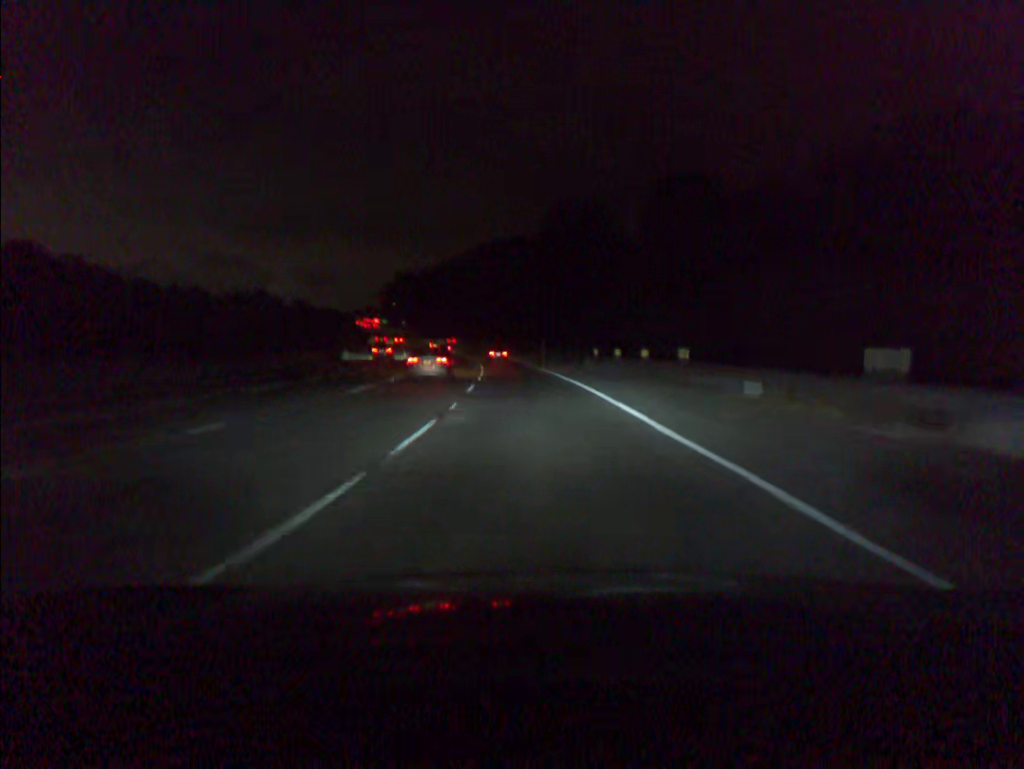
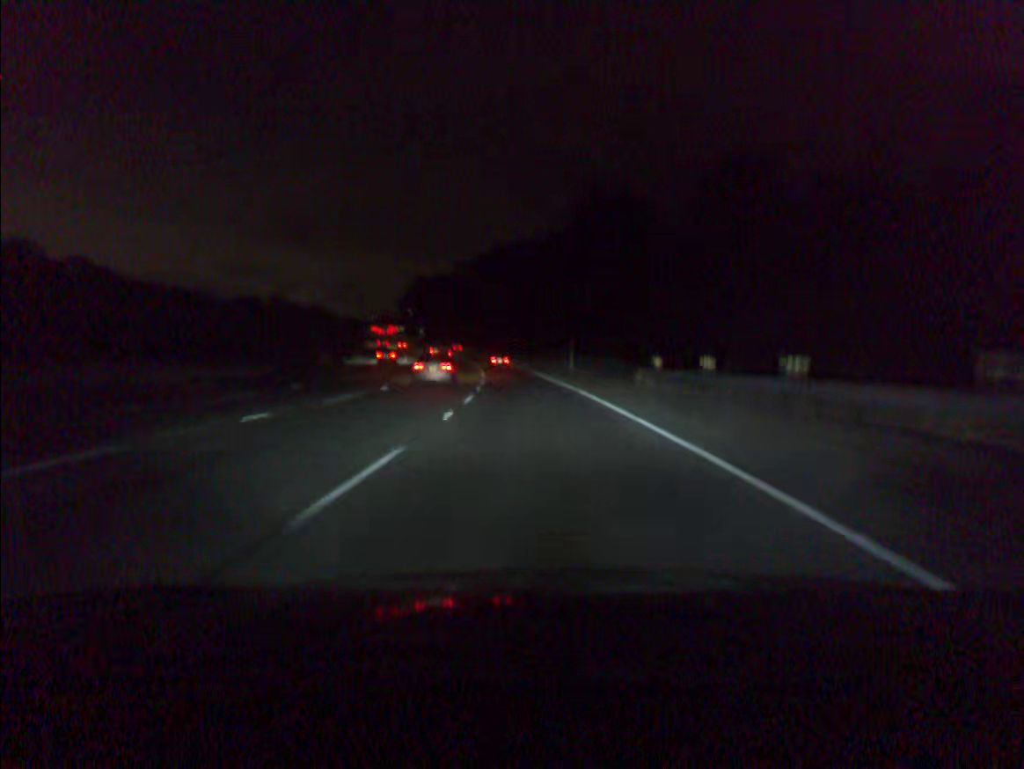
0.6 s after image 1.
(-0.3, +17.8) m; -2°
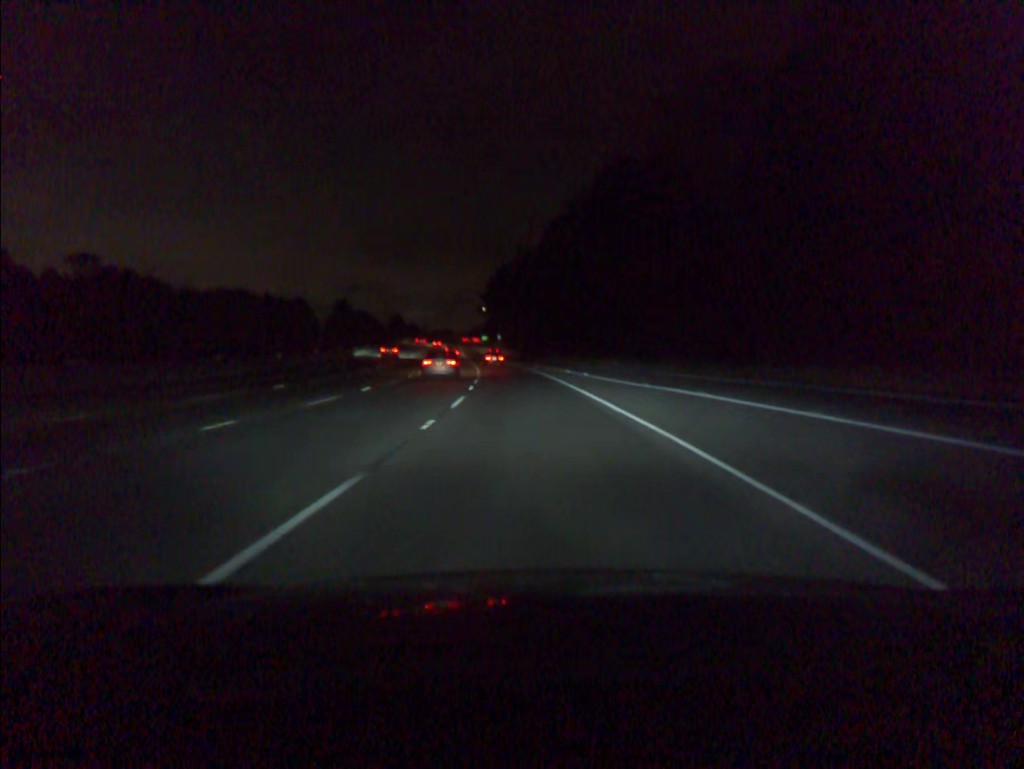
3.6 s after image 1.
(-5.9, +89.6) m; -8°
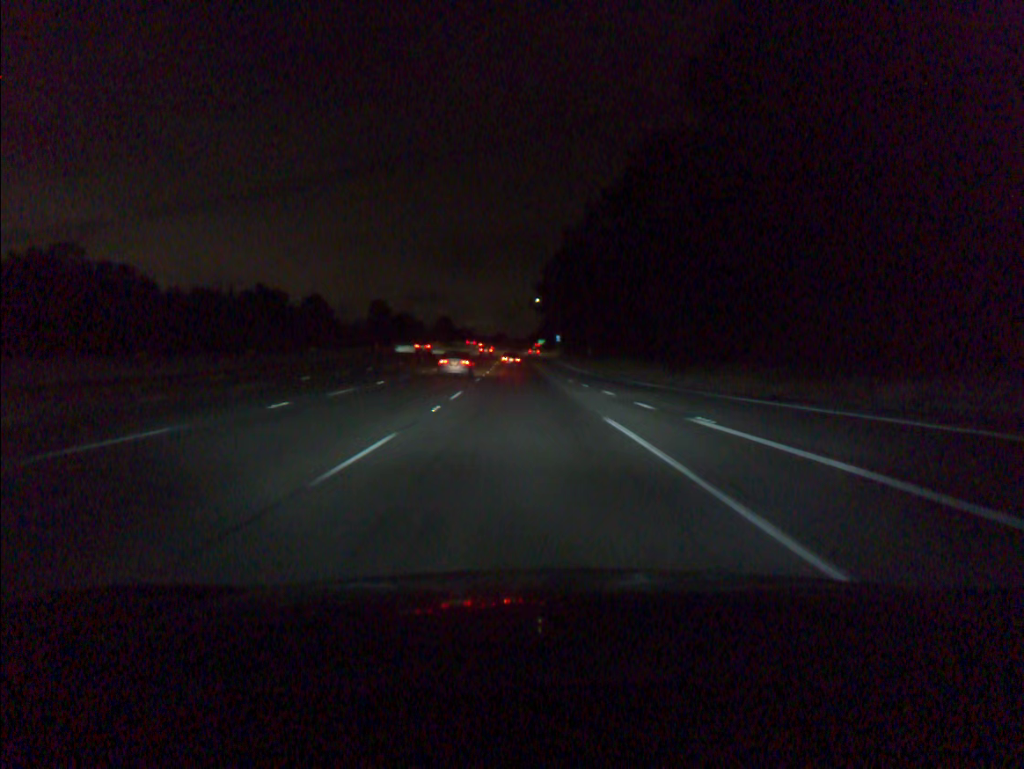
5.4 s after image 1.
(-2.2, +54.2) m; -5°
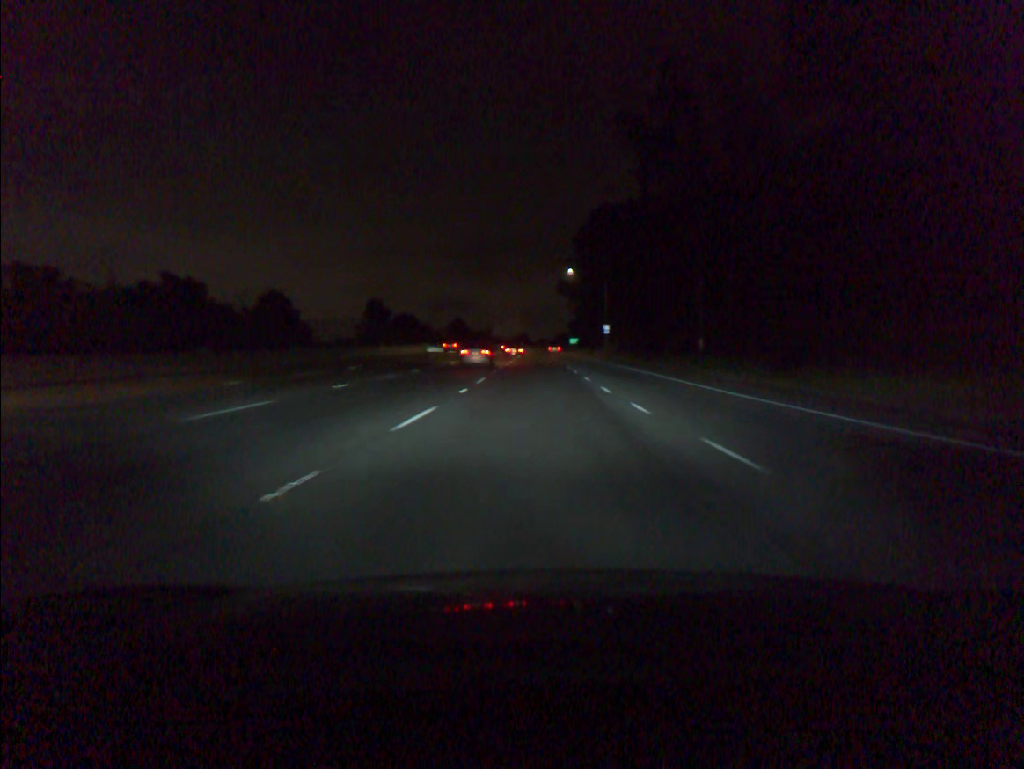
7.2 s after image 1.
(-1.3, +54.3) m; -2°
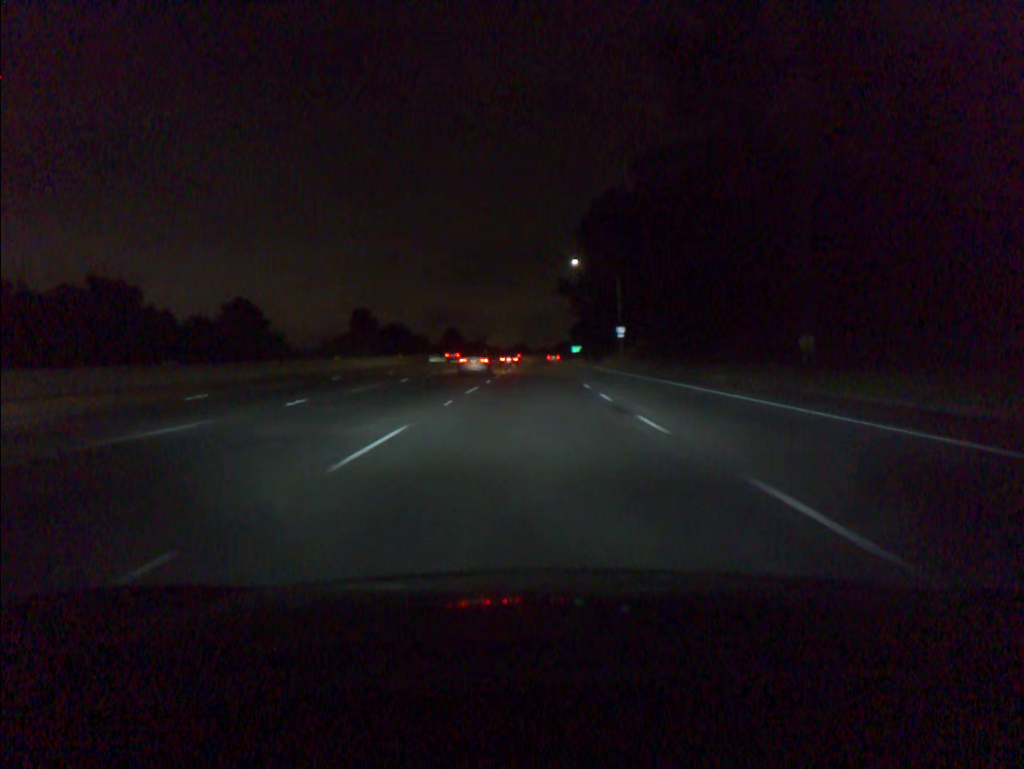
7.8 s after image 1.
(0.0, +18.1) m; 0°
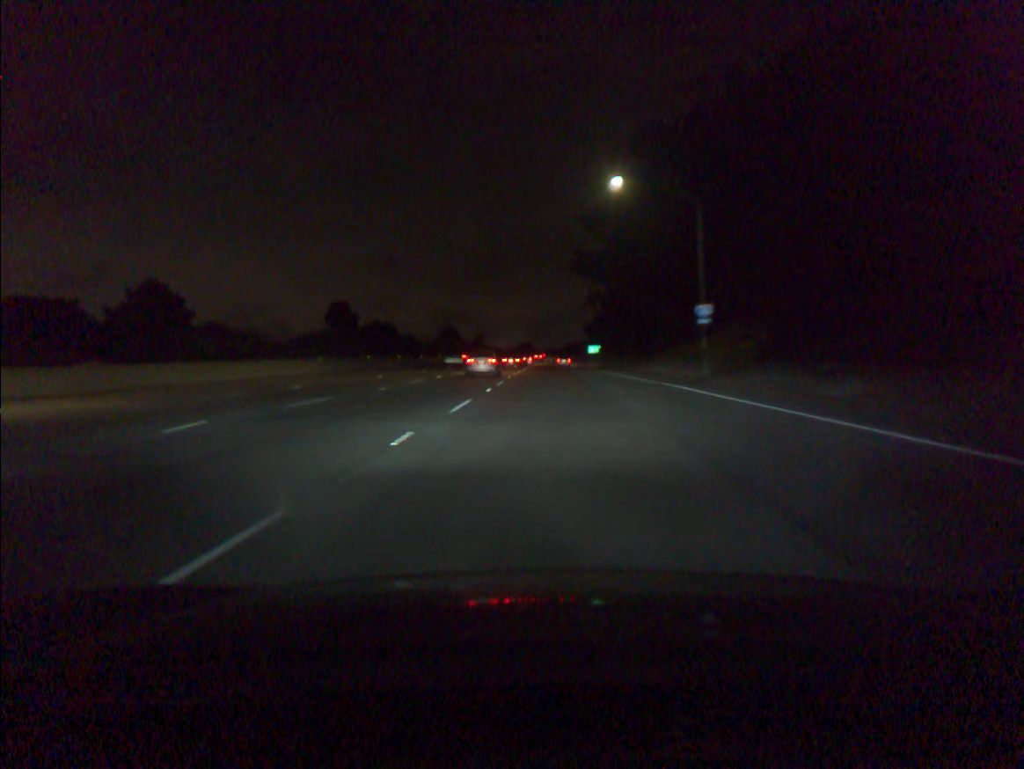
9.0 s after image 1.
(-0.2, +36.2) m; -1°
